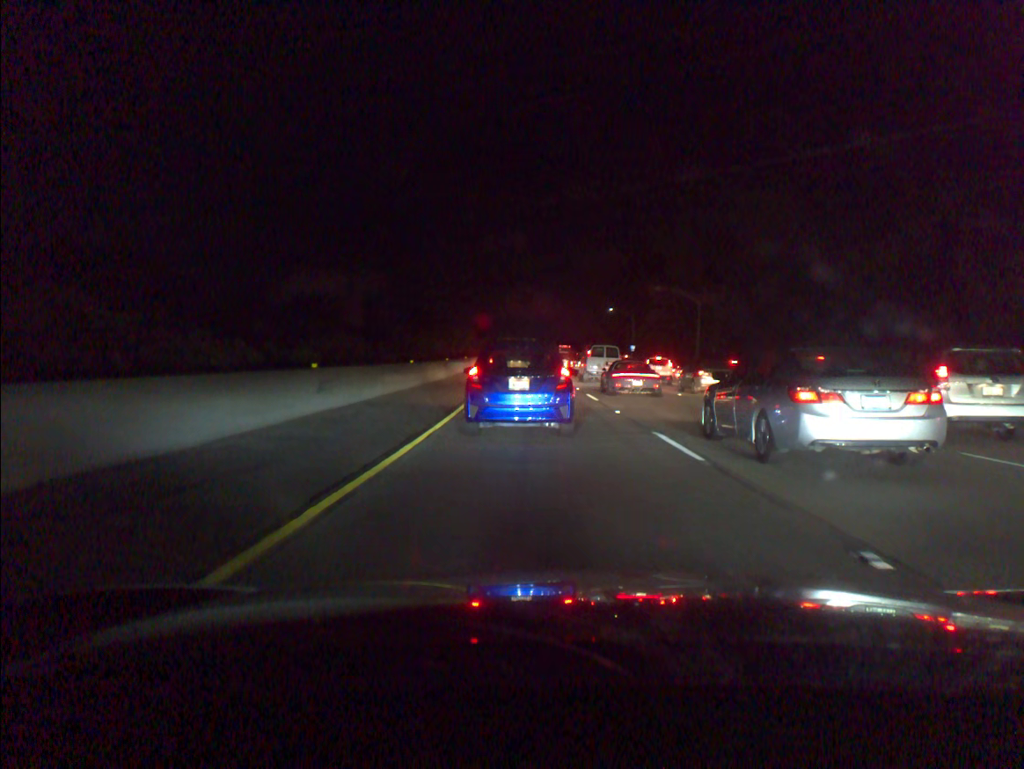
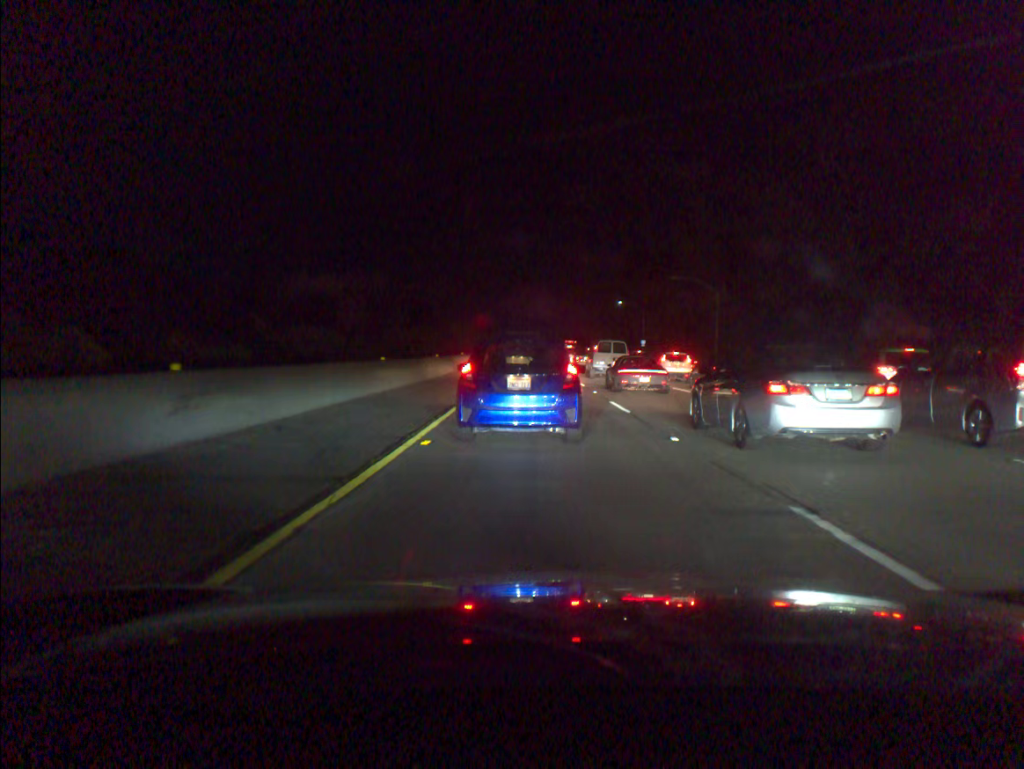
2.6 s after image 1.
(0.0, +7.0) m; 0°
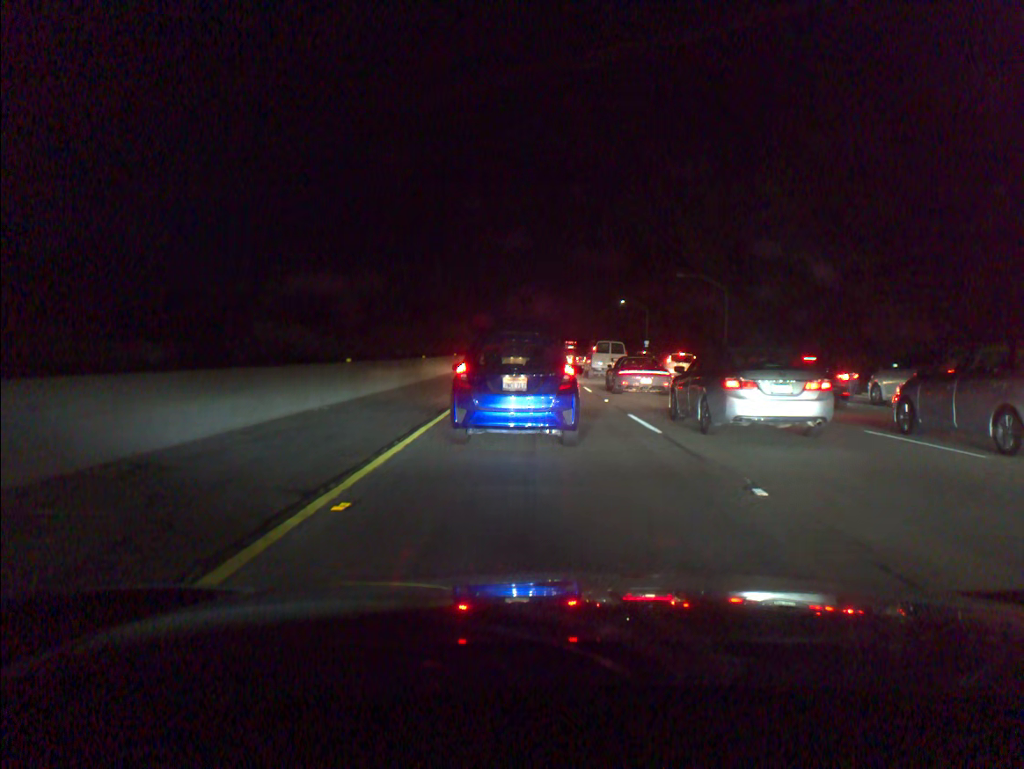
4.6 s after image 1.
(0.0, +4.5) m; 0°
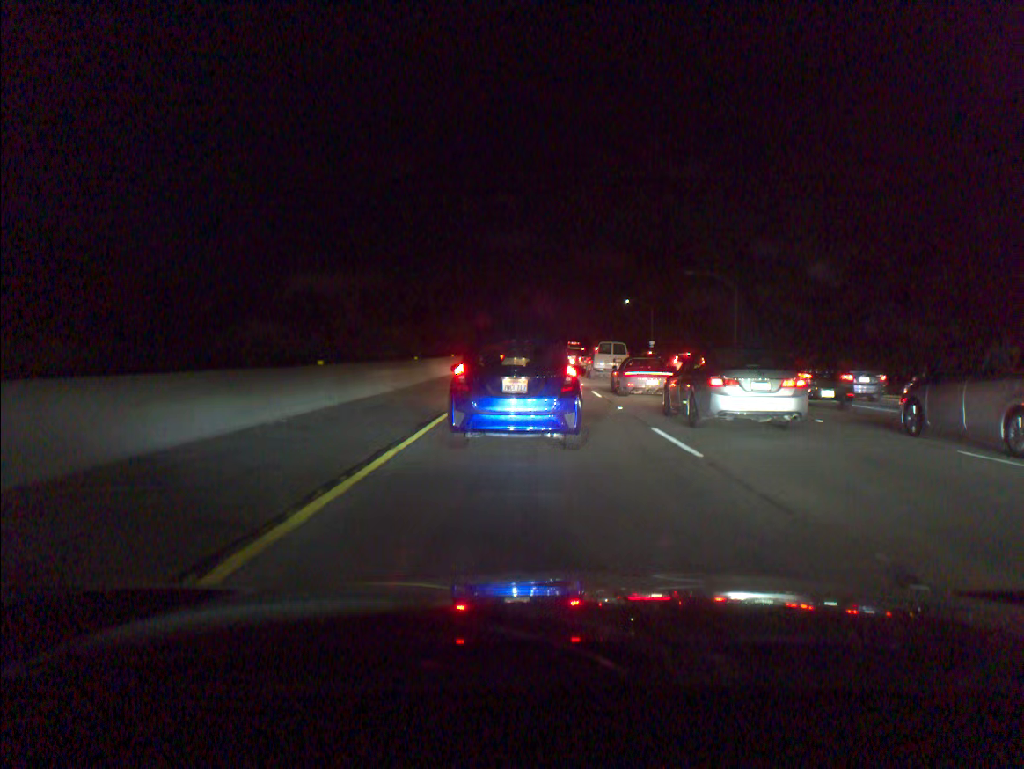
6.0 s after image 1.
(0.0, +2.9) m; 0°
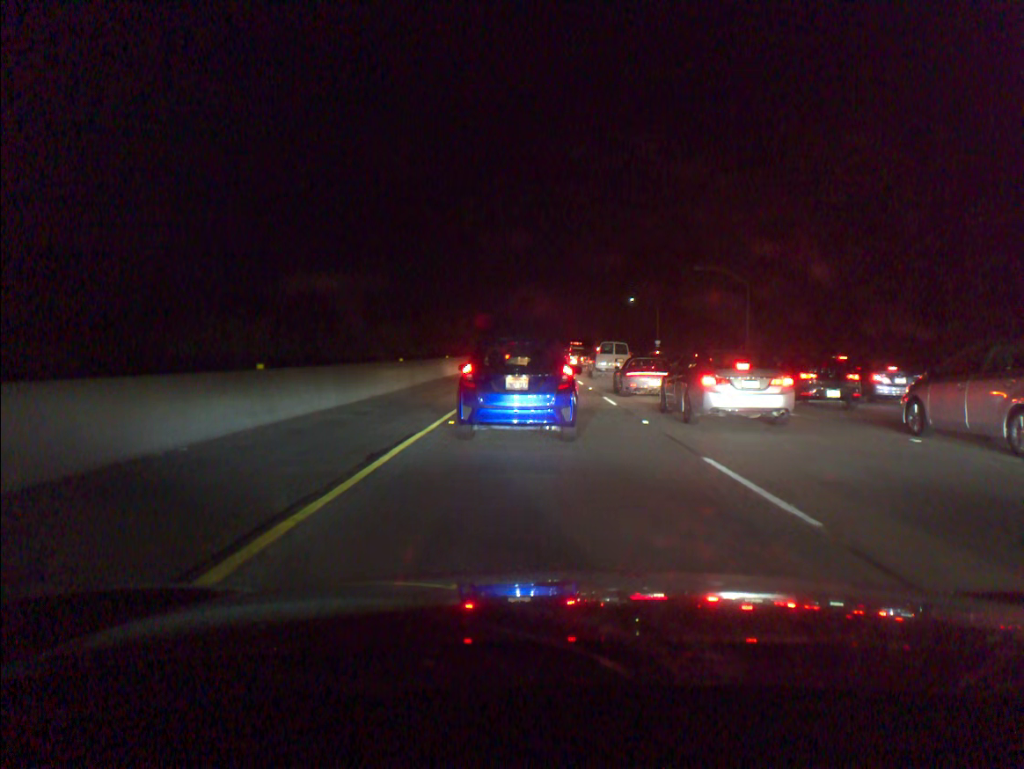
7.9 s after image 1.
(0.0, +4.0) m; 0°
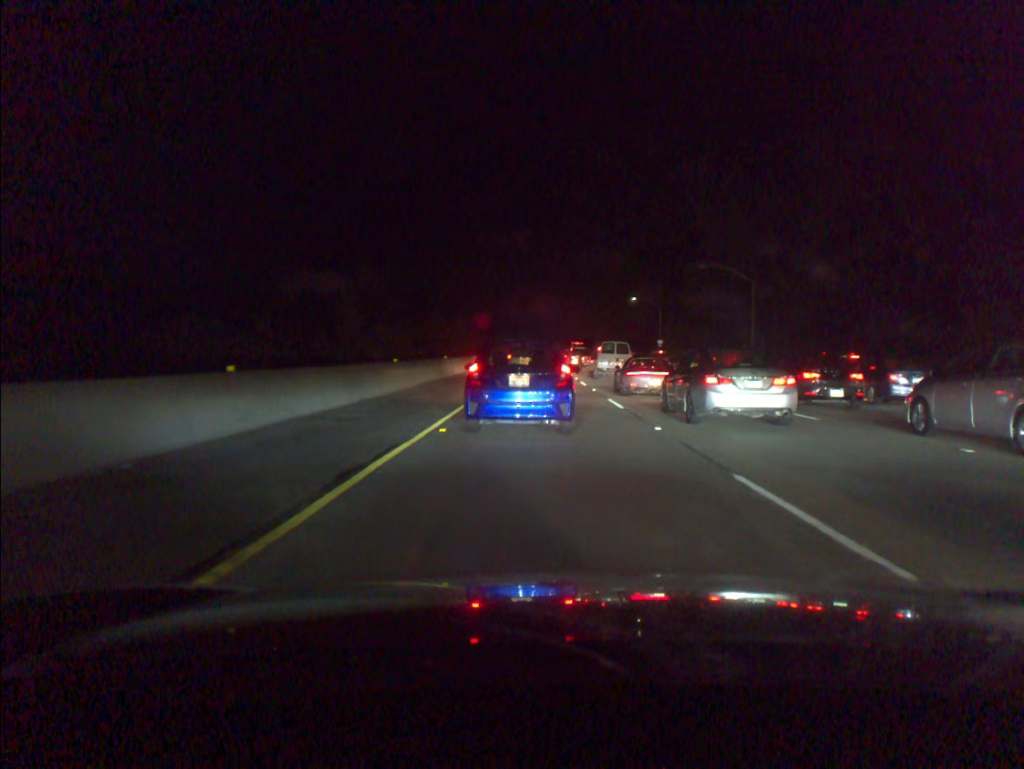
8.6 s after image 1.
(0.0, +1.4) m; 0°
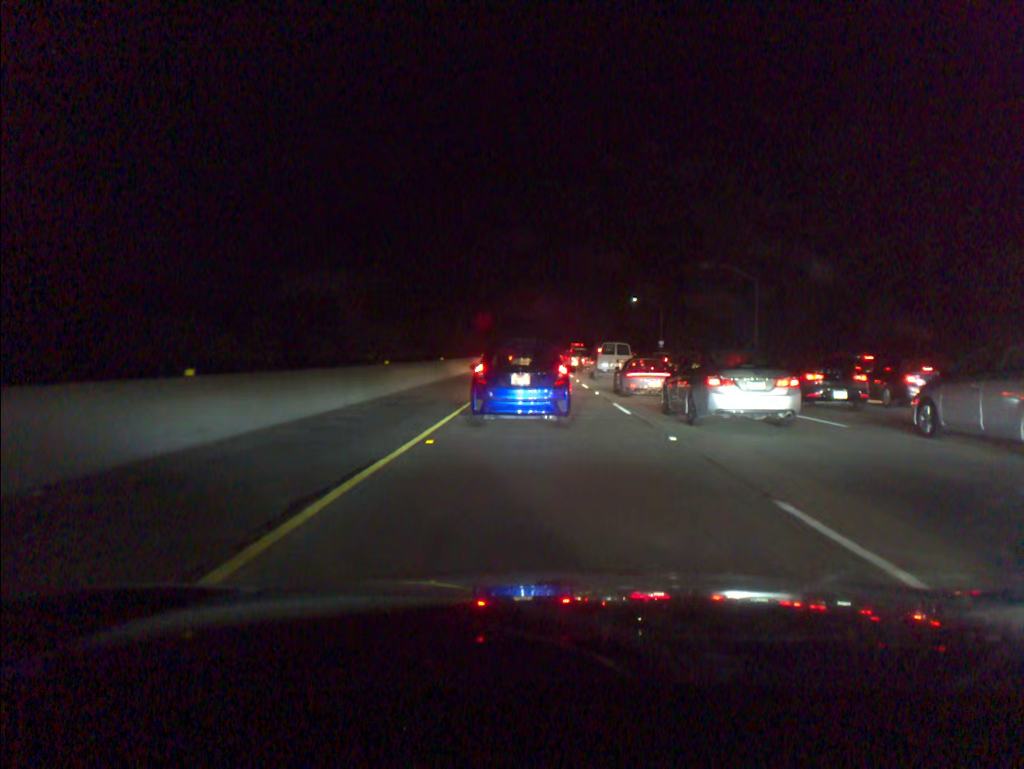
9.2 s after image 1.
(0.0, +1.5) m; 0°
